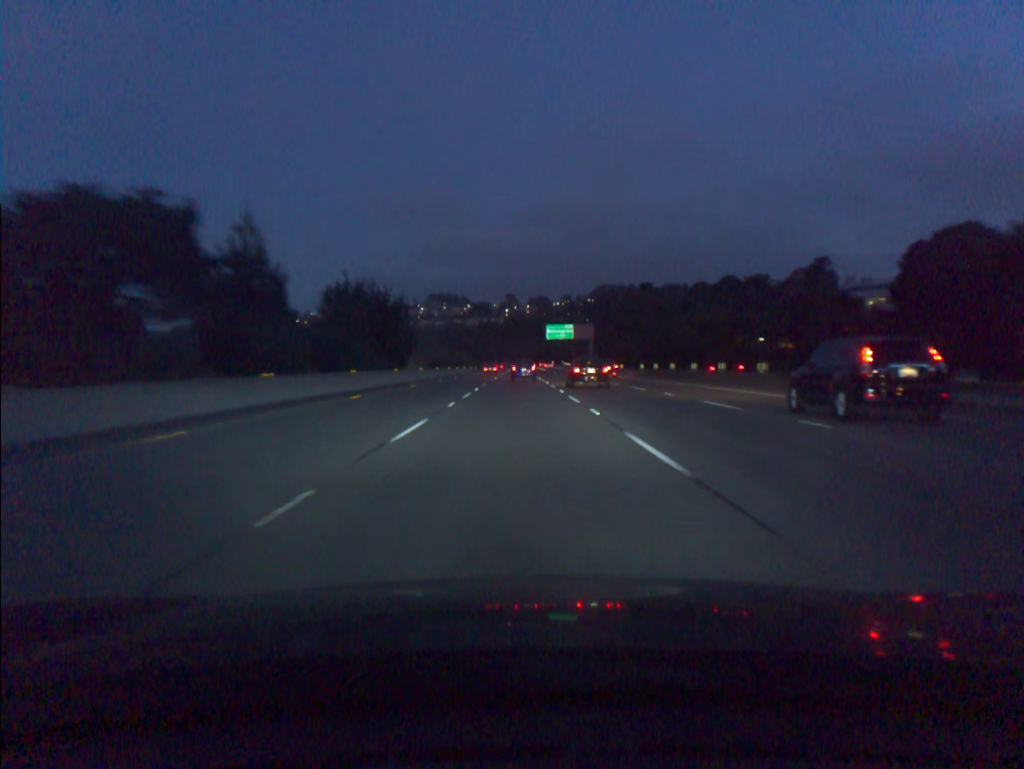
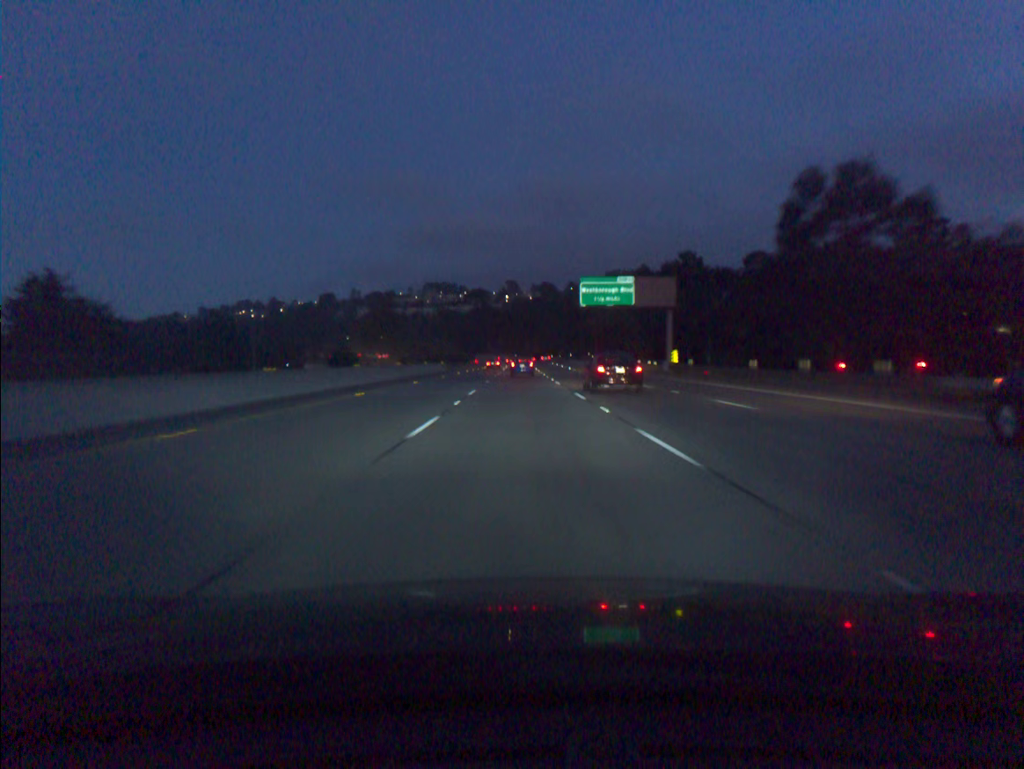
(-0.3, +73.1) m; 0°
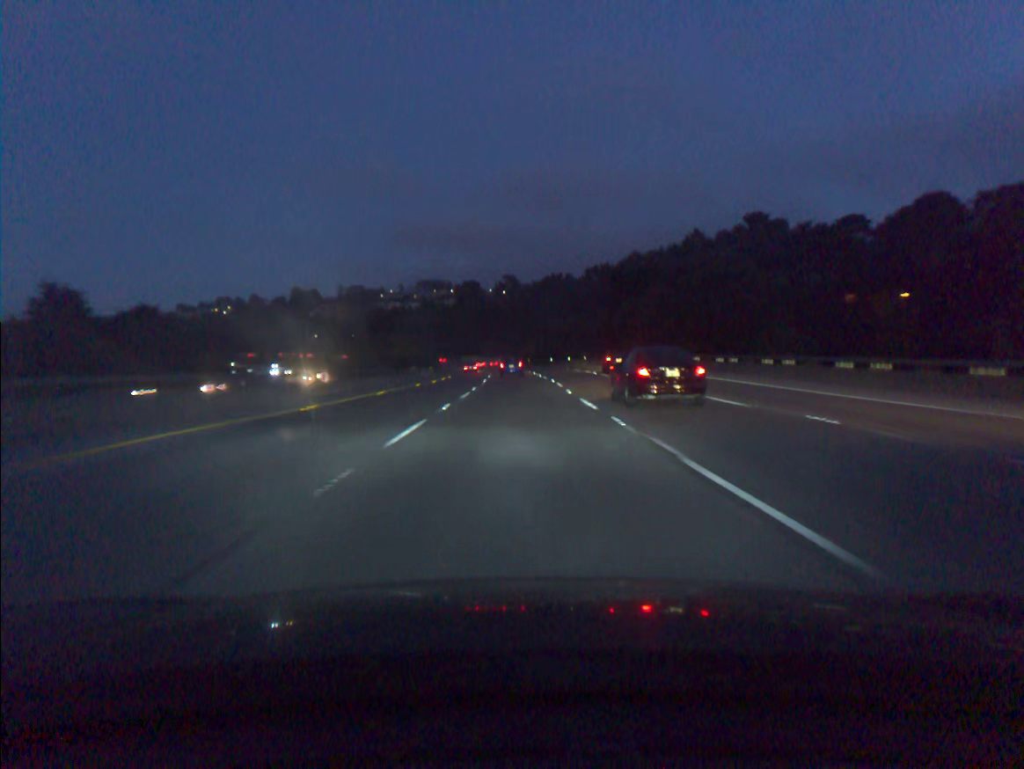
(+0.1, +72.8) m; 0°
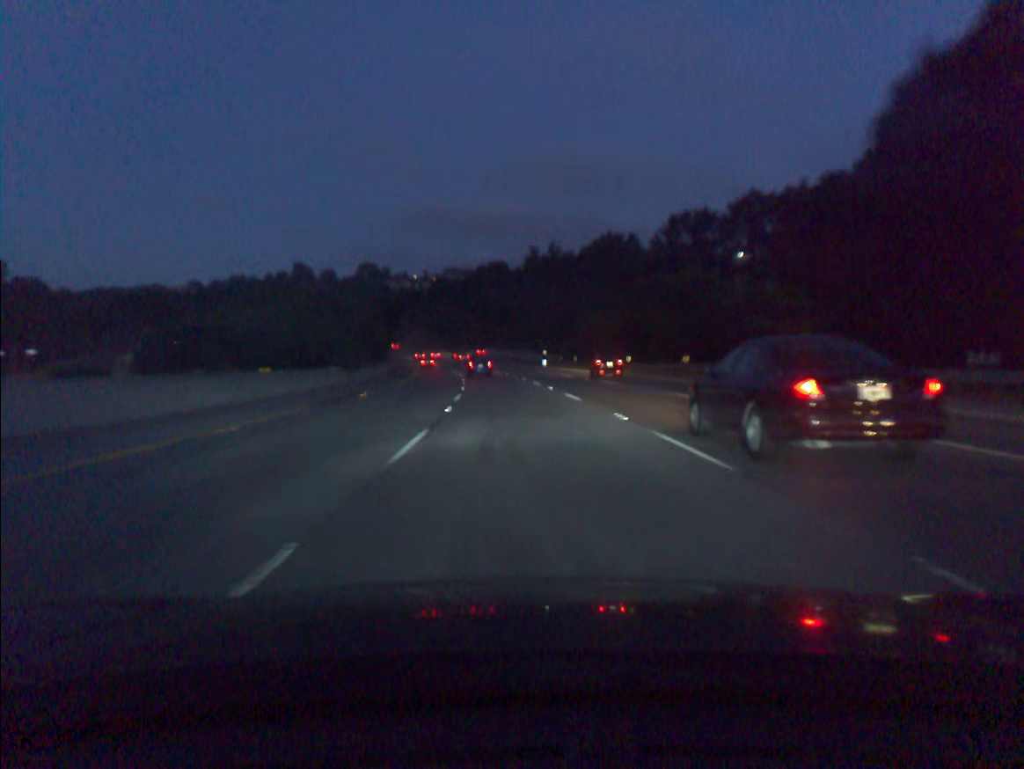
(-1.1, +72.1) m; -2°
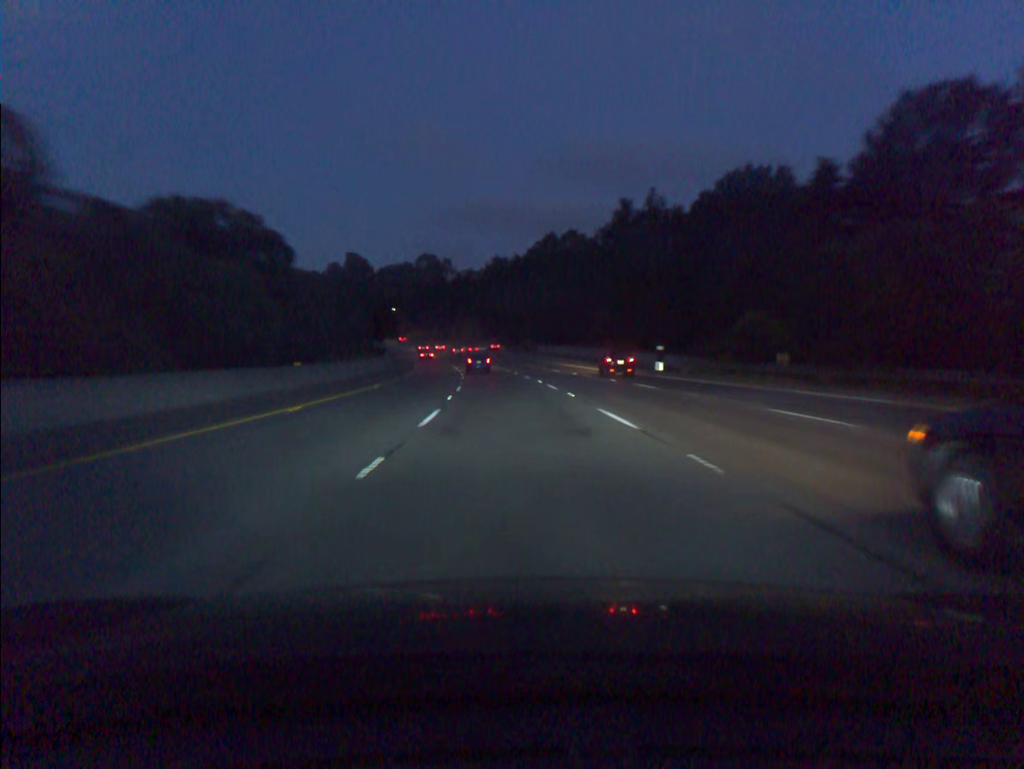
(-2.1, +53.5) m; -5°
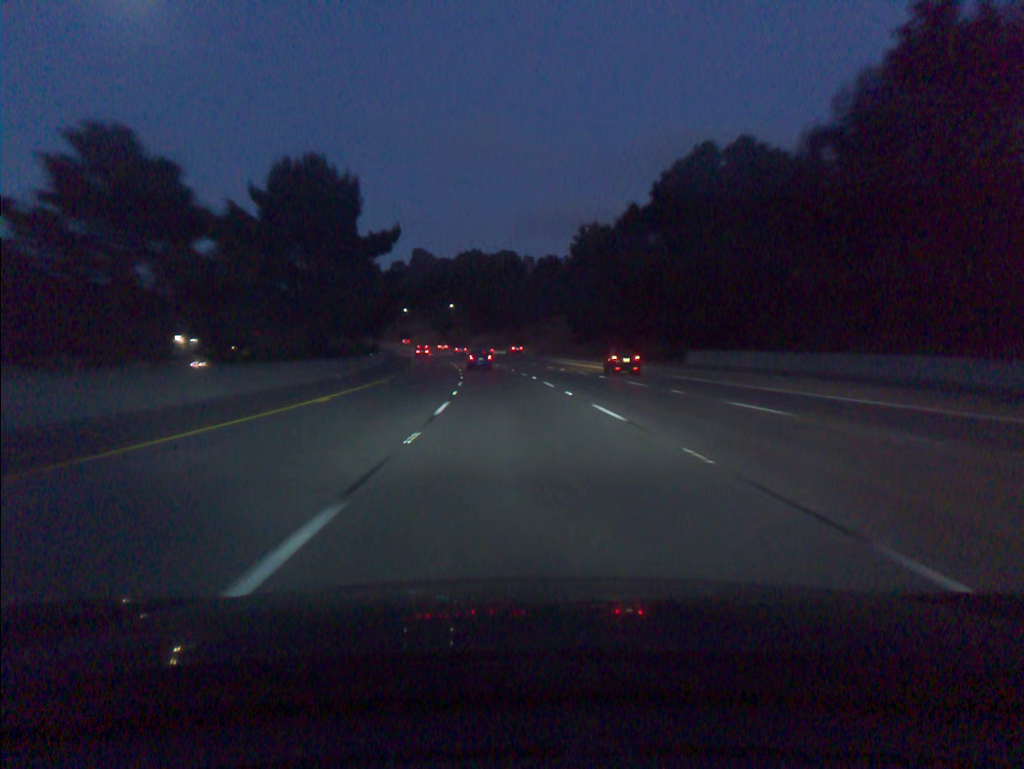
(-4.0, +70.4) m; -6°
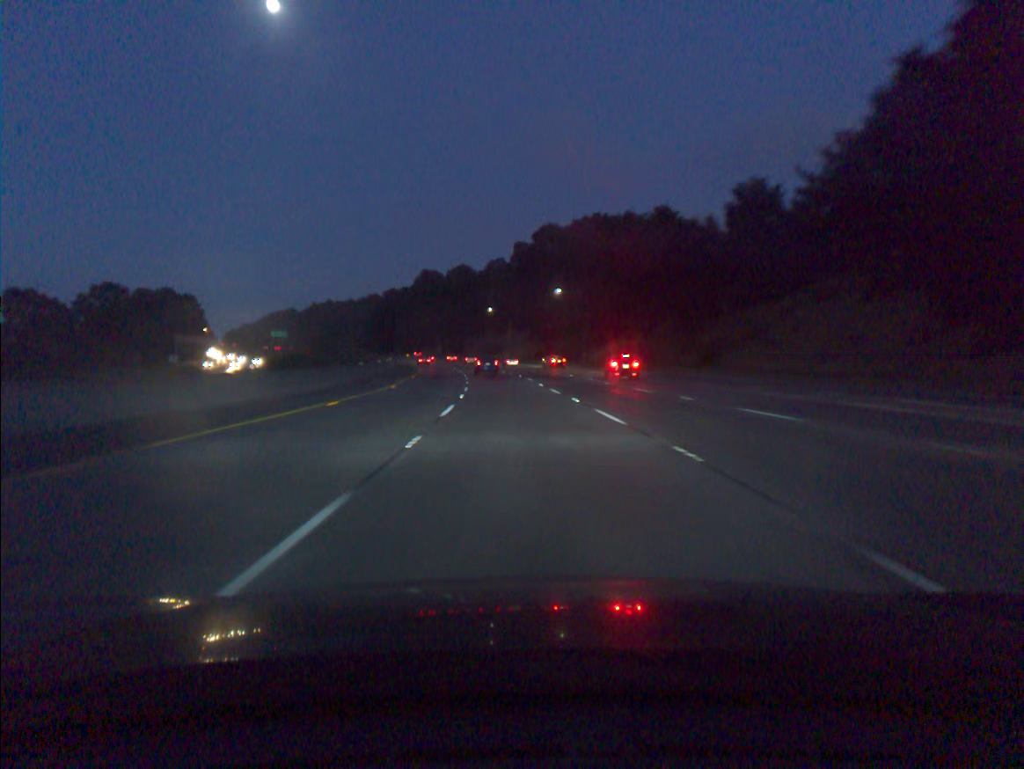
(-6.2, +86.8) m; -8°
